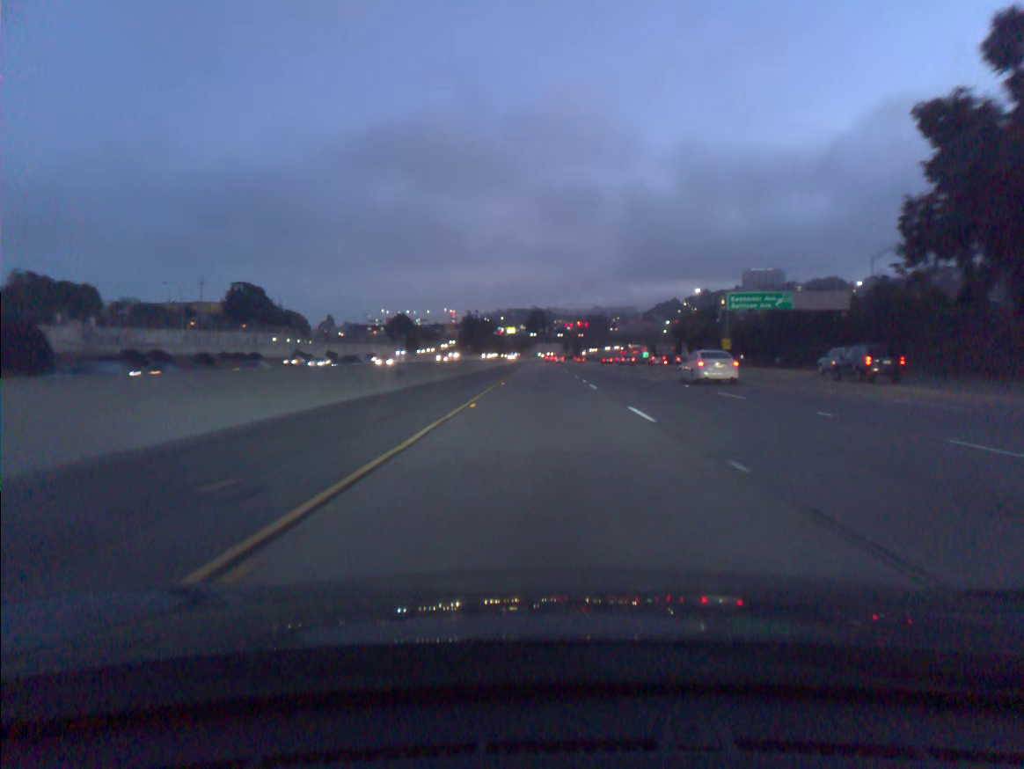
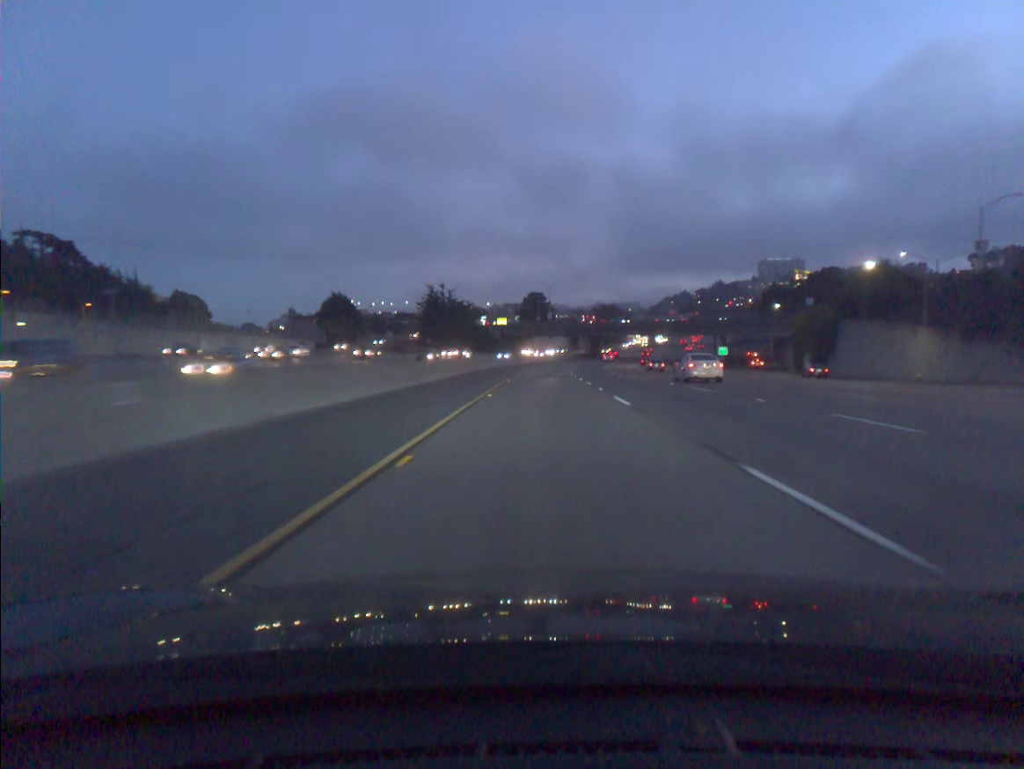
(-0.3, +97.5) m; 0°
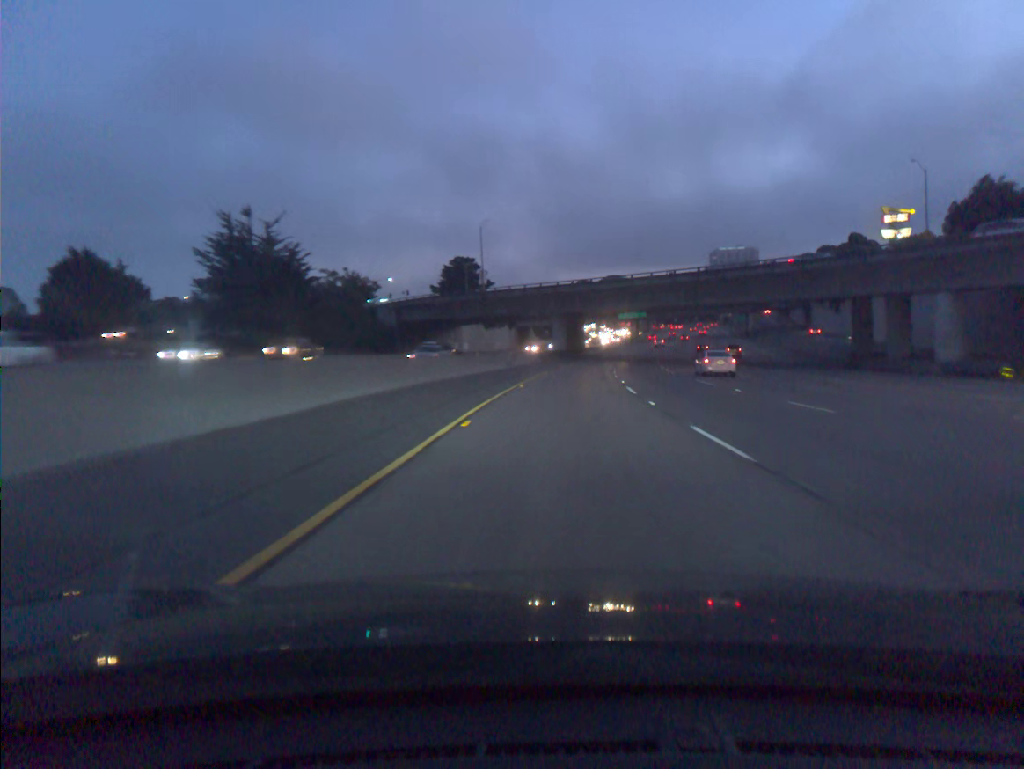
(+1.7, +98.0) m; +4°
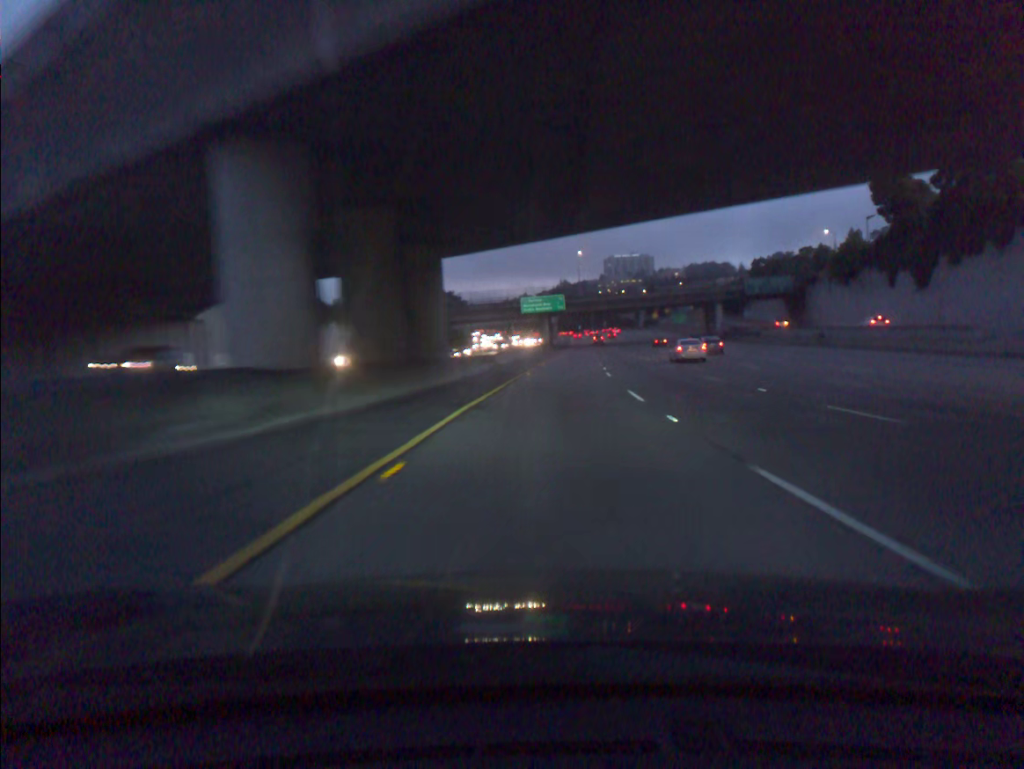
(+5.6, +78.1) m; +8°
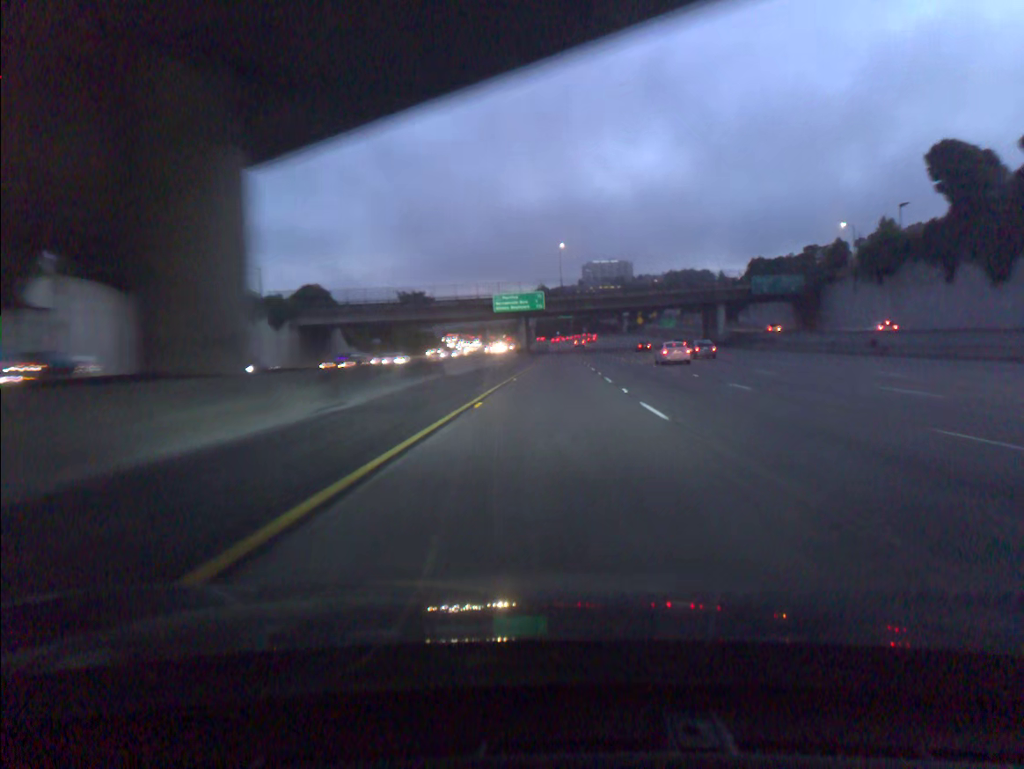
(+0.3, +19.5) m; +2°
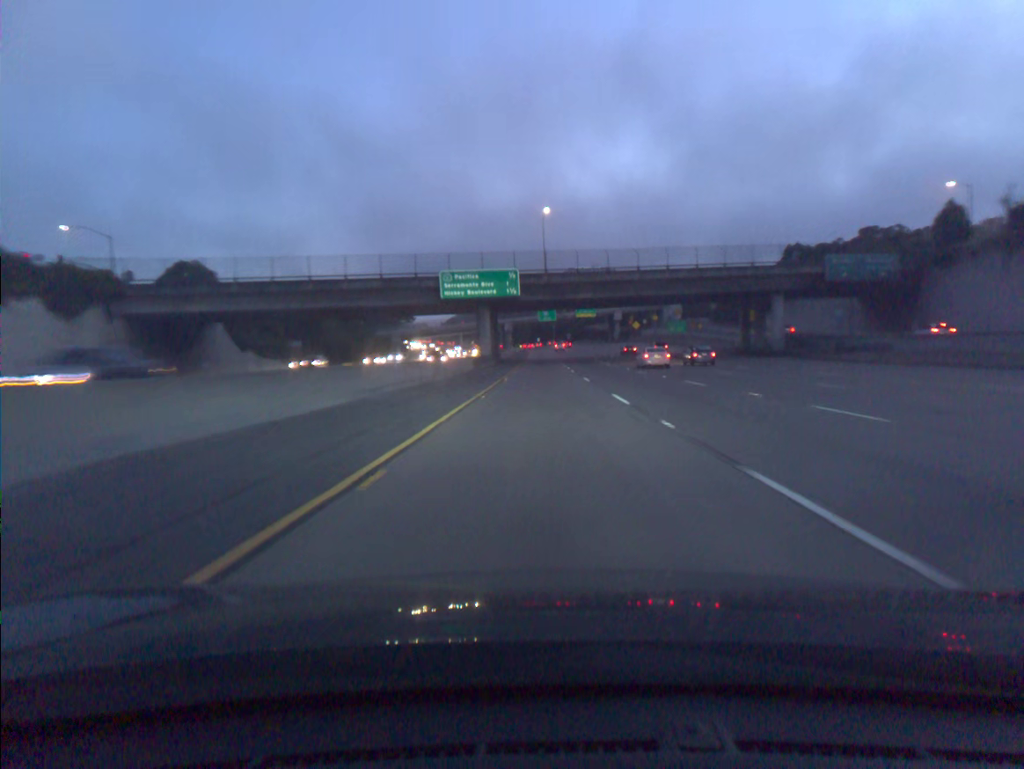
(+0.7, +38.9) m; +2°
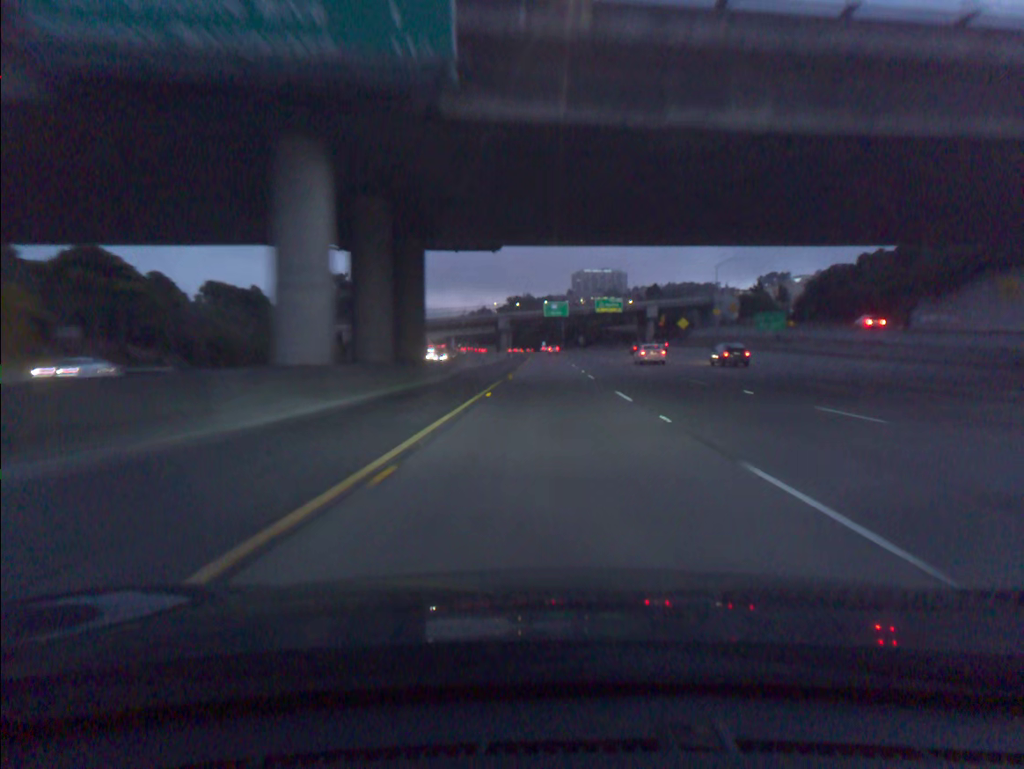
(-0.1, +58.1) m; 0°
